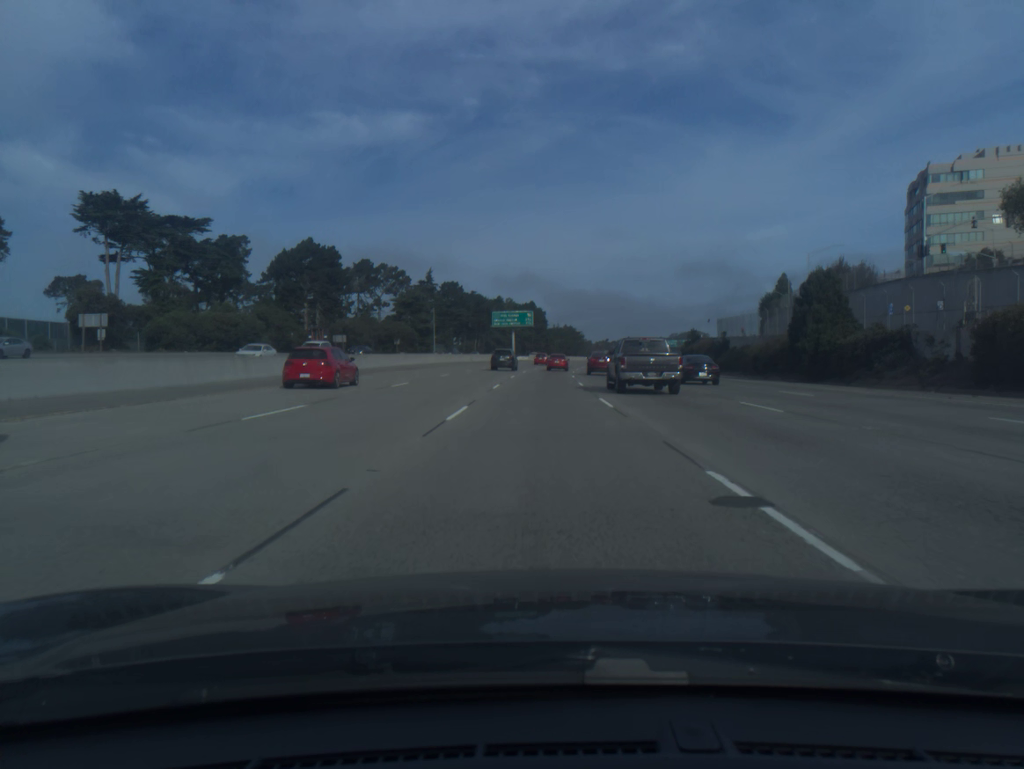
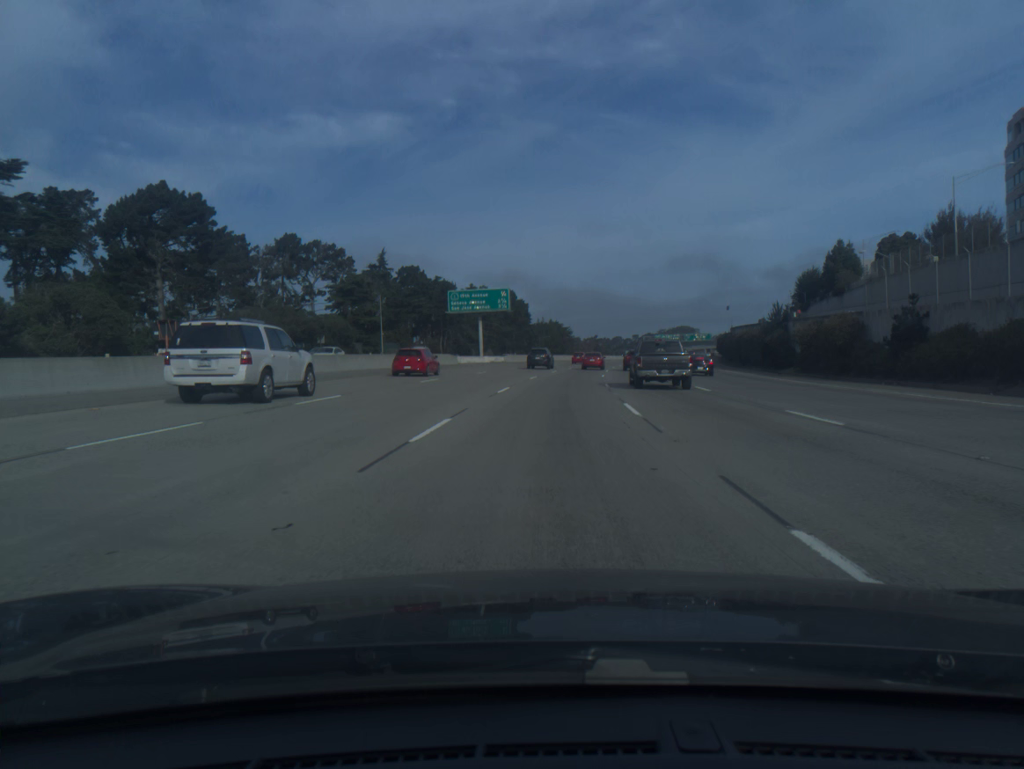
(+0.2, +46.2) m; +1°
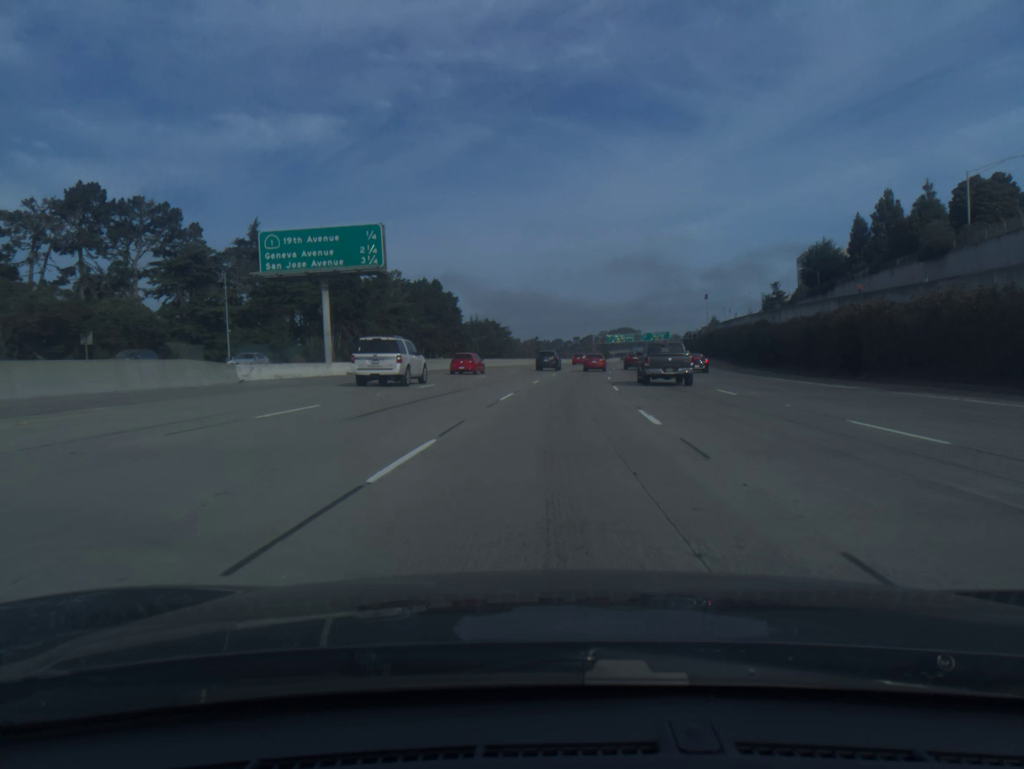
(+1.7, +46.2) m; +4°
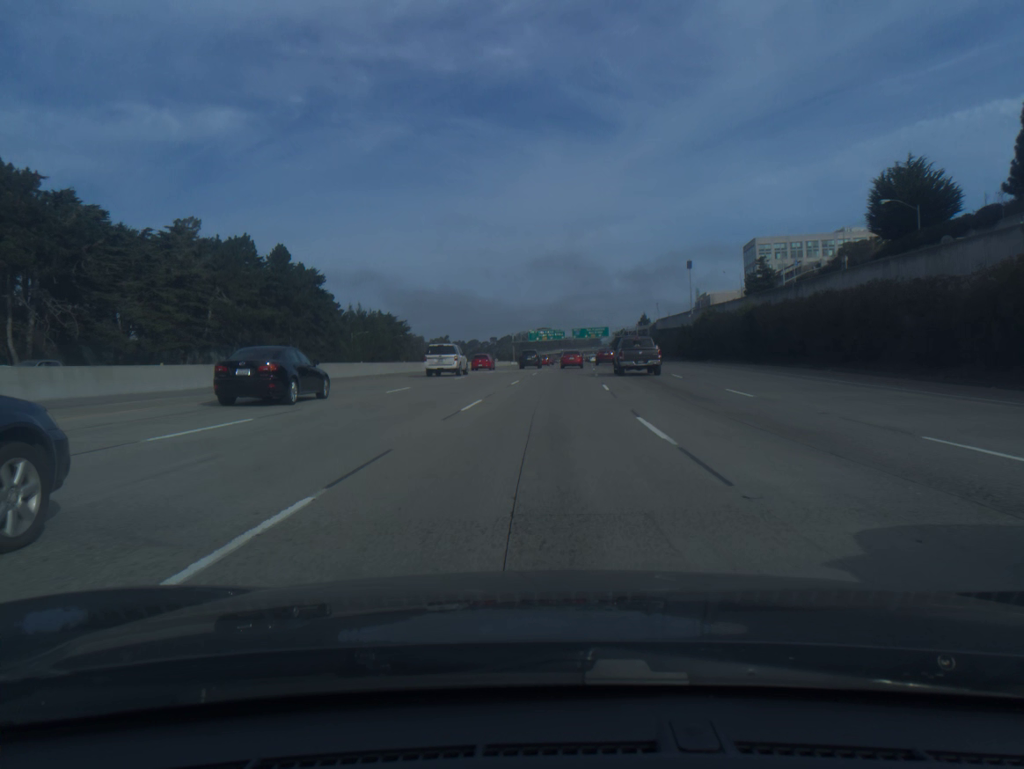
(+3.5, +61.3) m; +6°
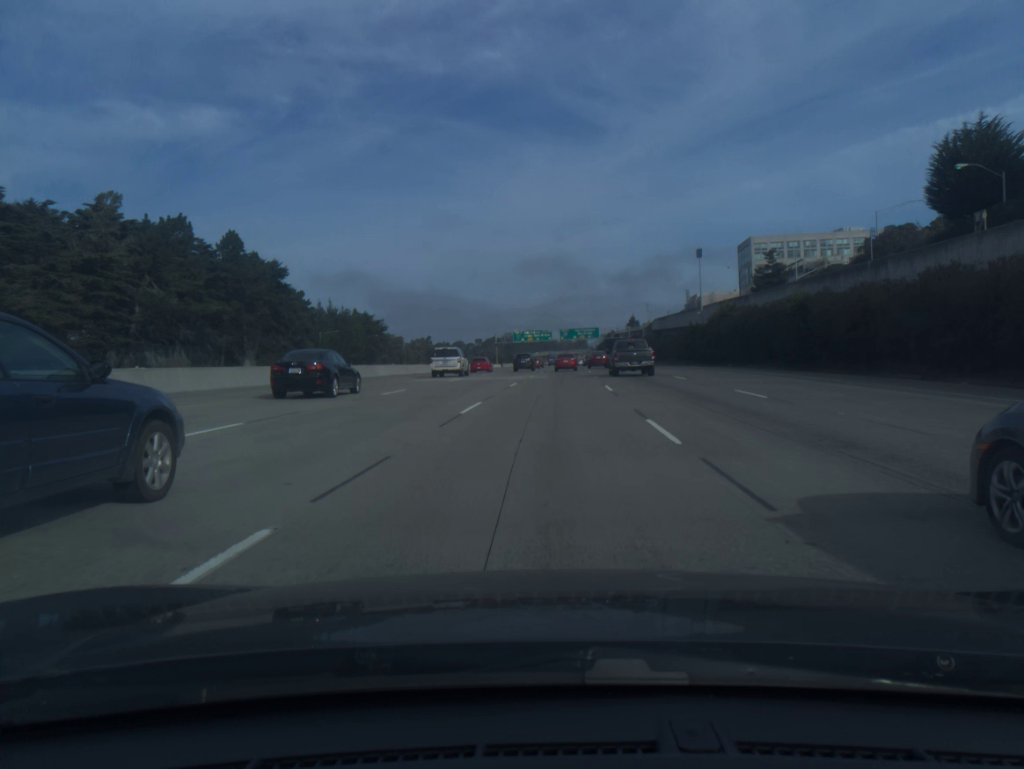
(+0.1, +15.4) m; +1°
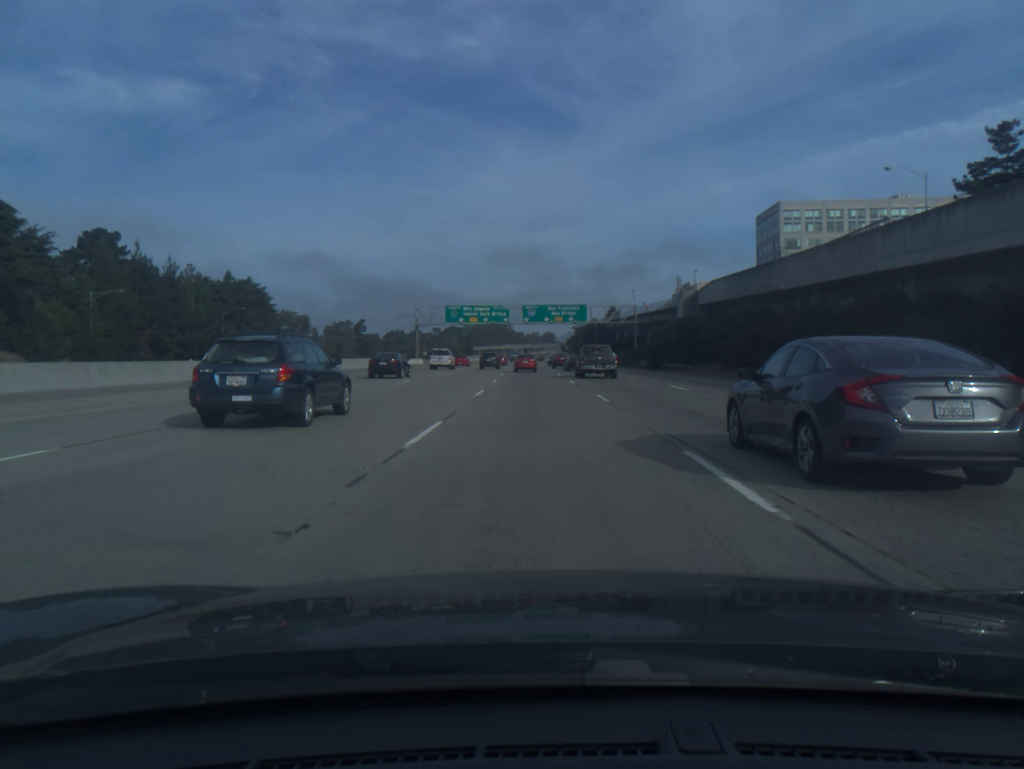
(+2.6, +77.1) m; +3°
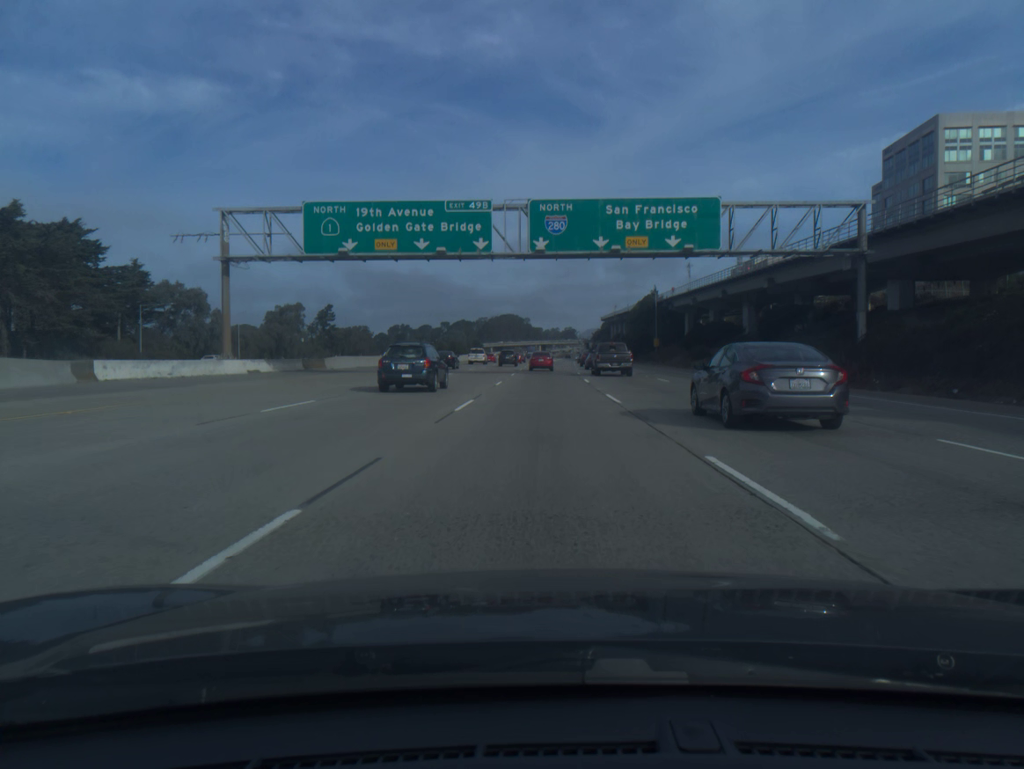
(-1.3, +77.7) m; -1°
